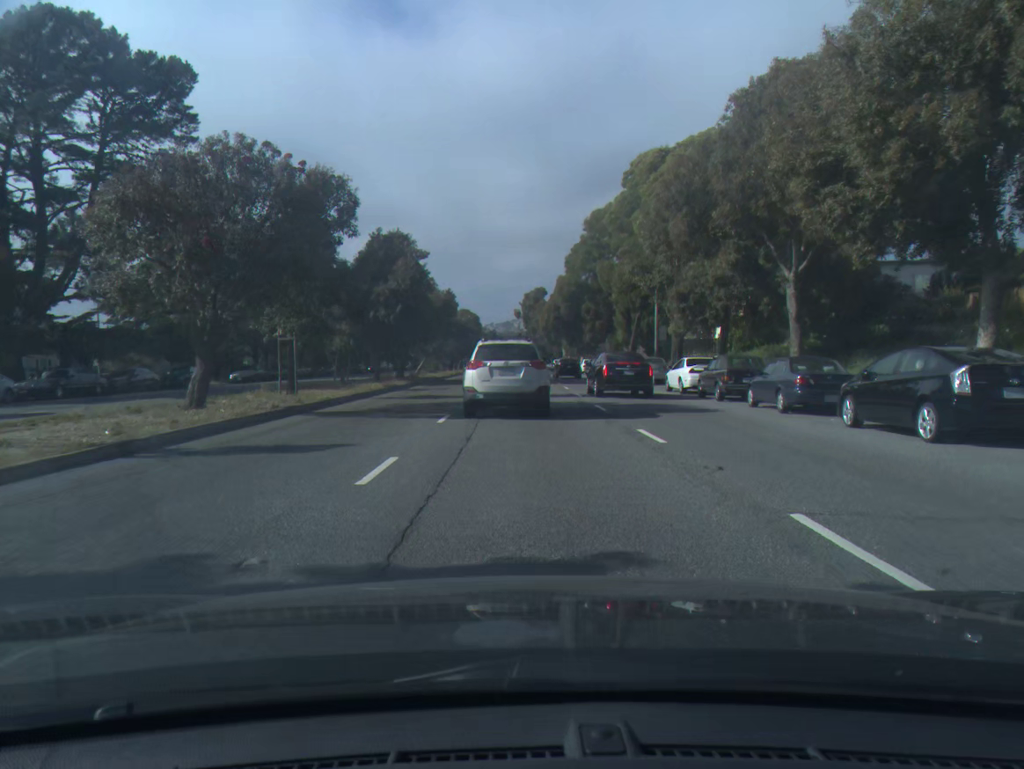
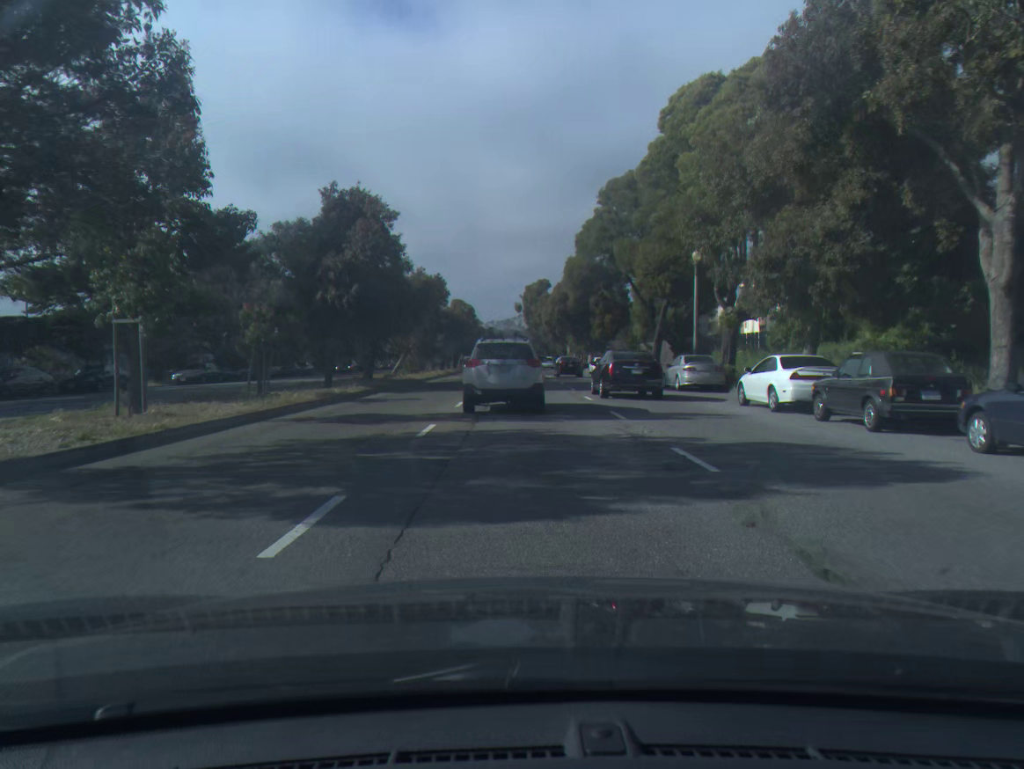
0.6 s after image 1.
(0.0, +10.4) m; 0°
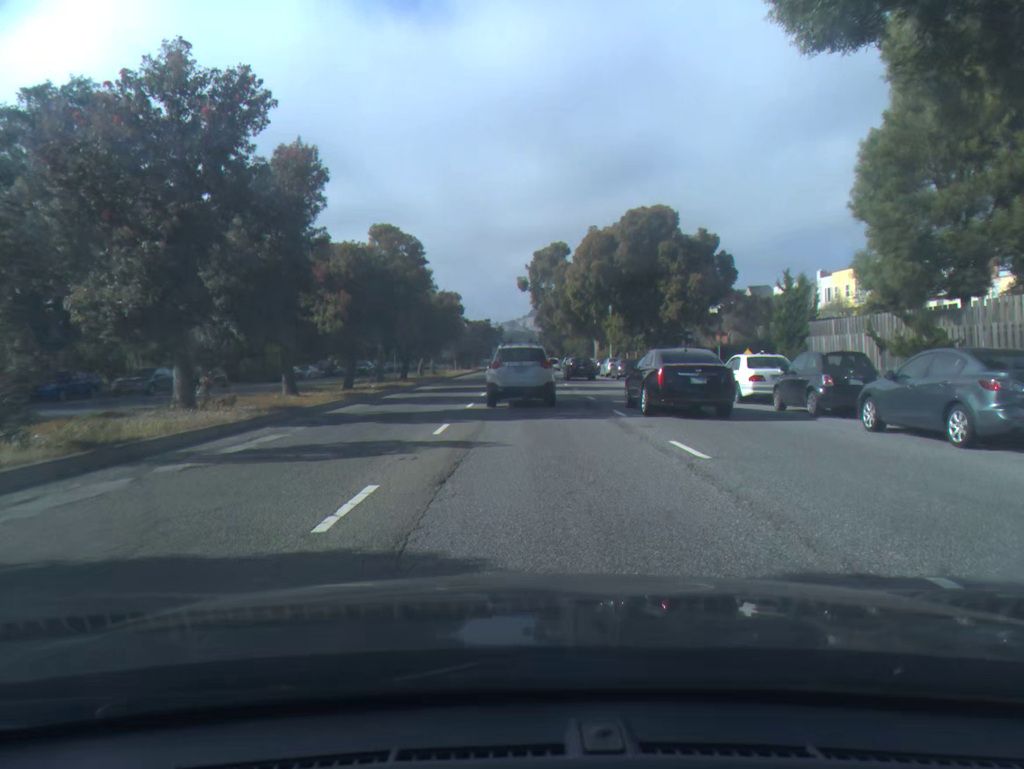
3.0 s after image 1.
(0.0, +42.7) m; 0°
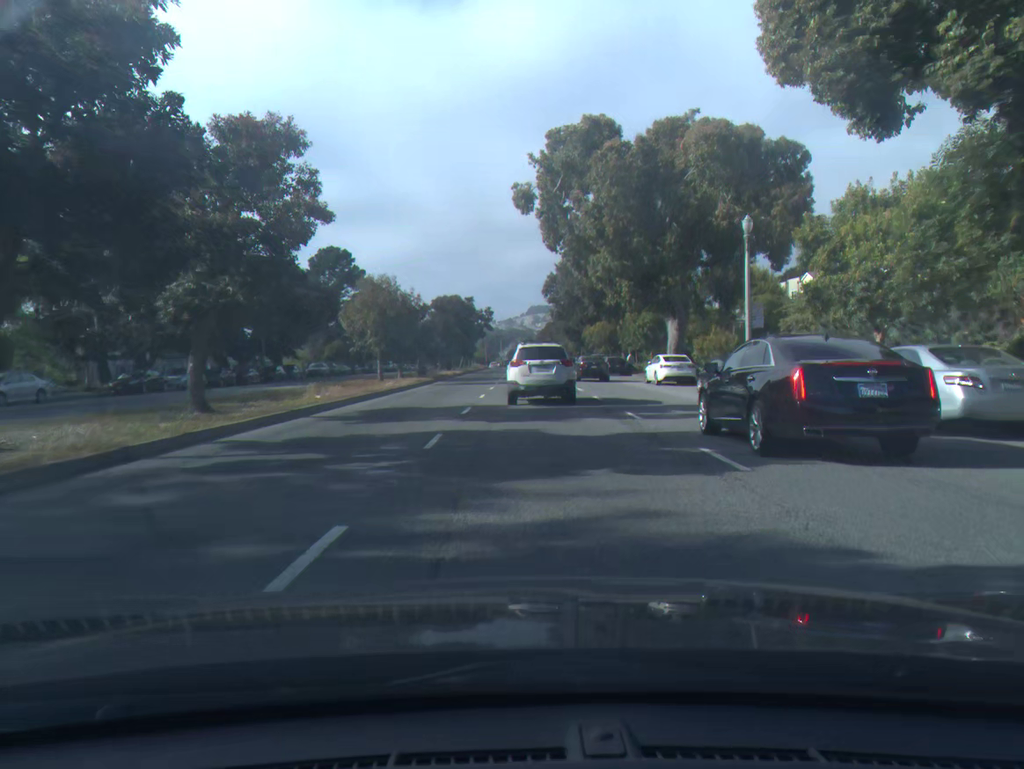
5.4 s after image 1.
(0.0, +45.7) m; 0°
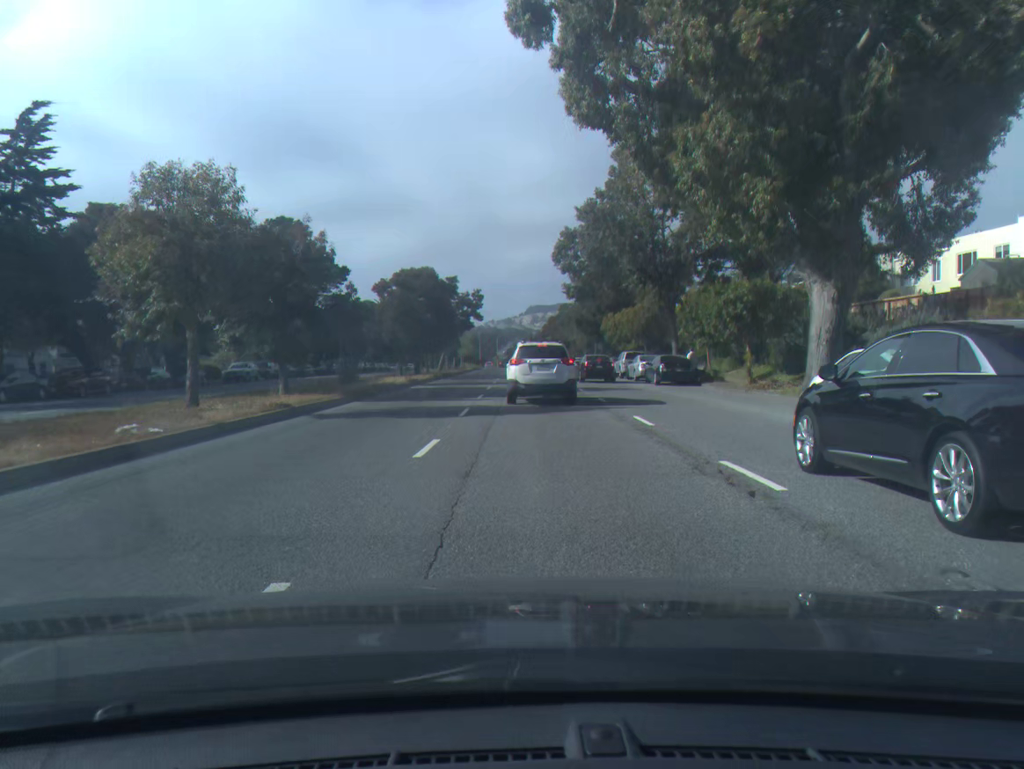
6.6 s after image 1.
(0.0, +23.1) m; 0°
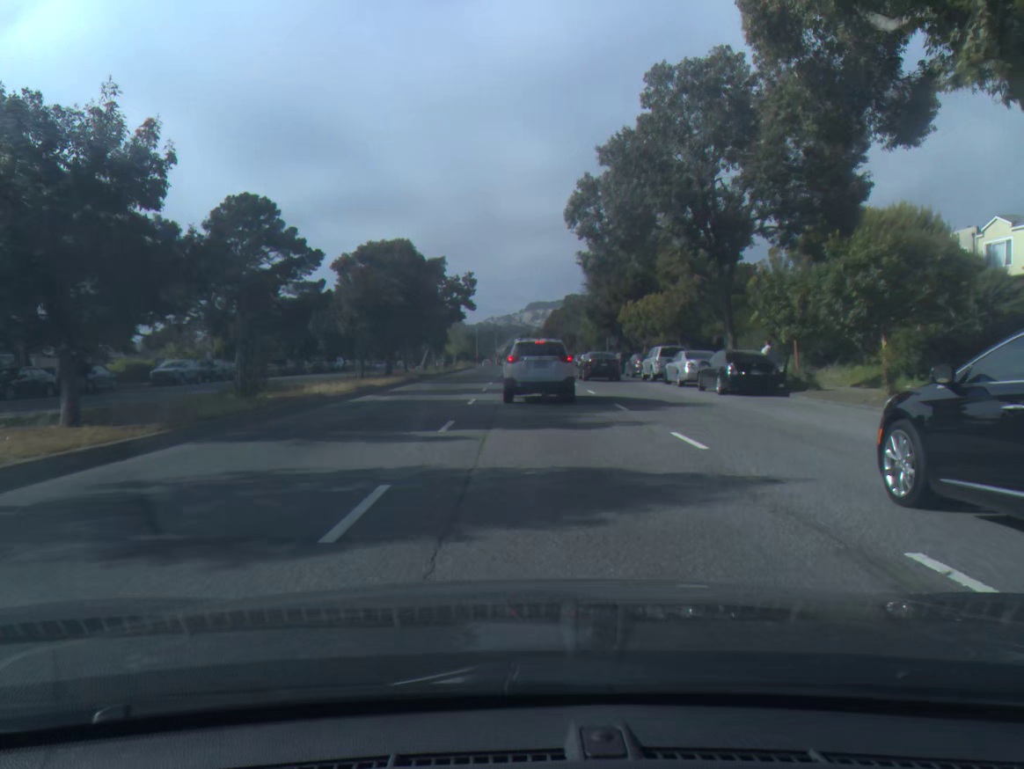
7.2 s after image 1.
(0.0, +11.4) m; 0°
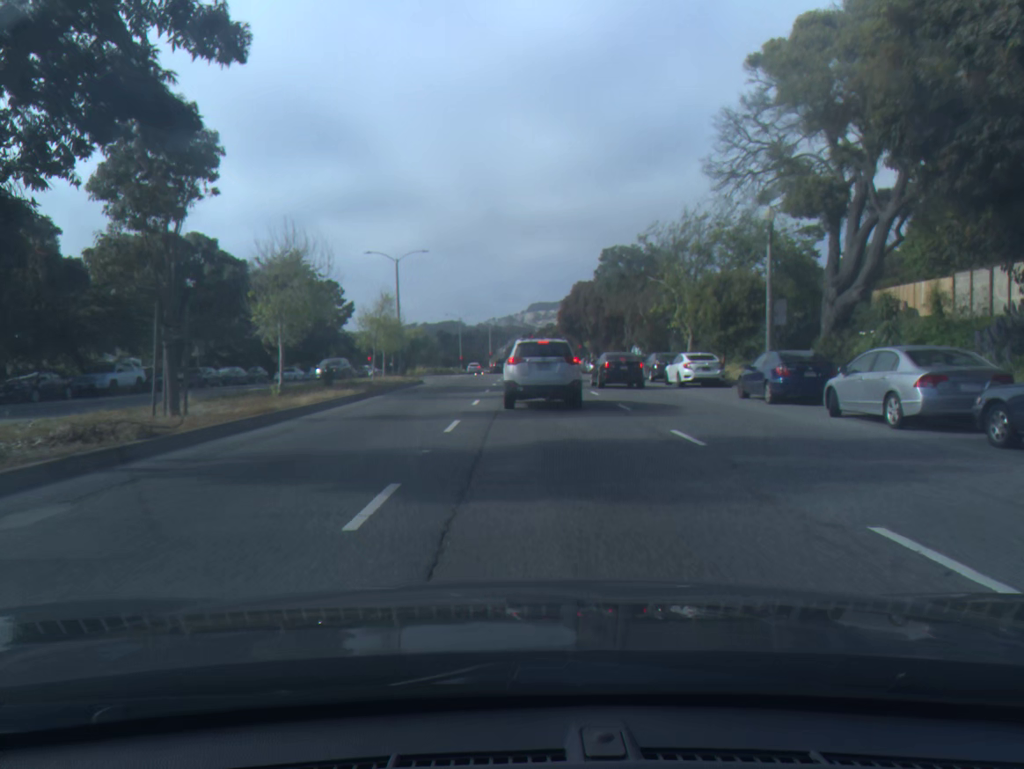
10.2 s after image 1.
(-0.1, +50.8) m; 0°
